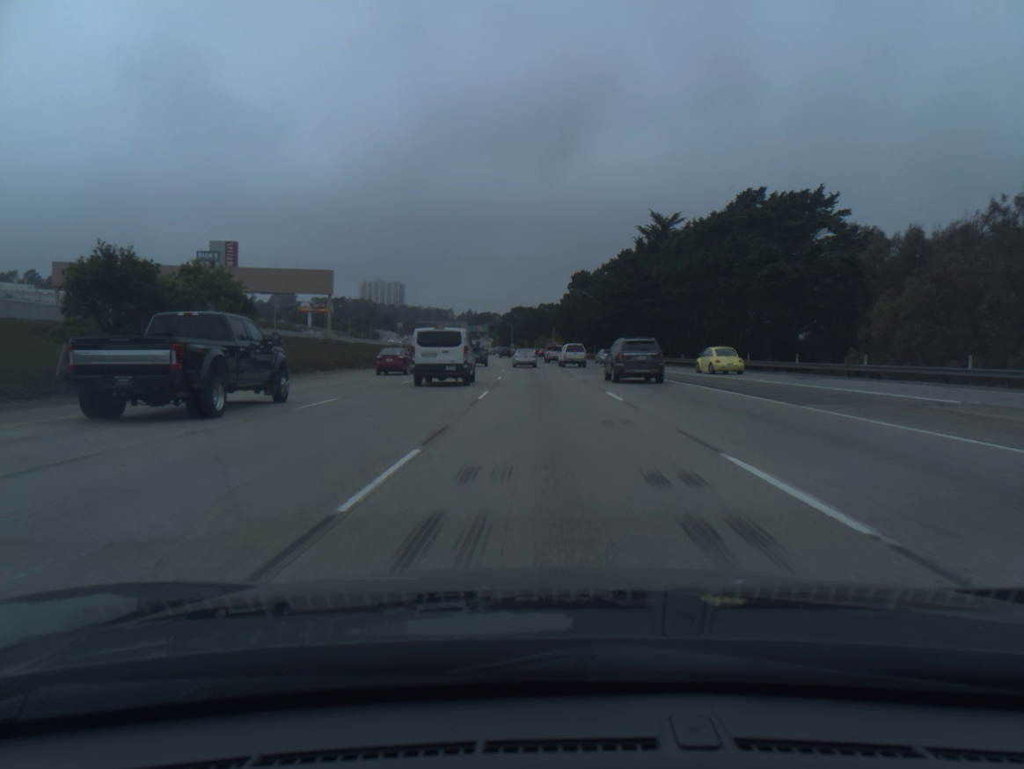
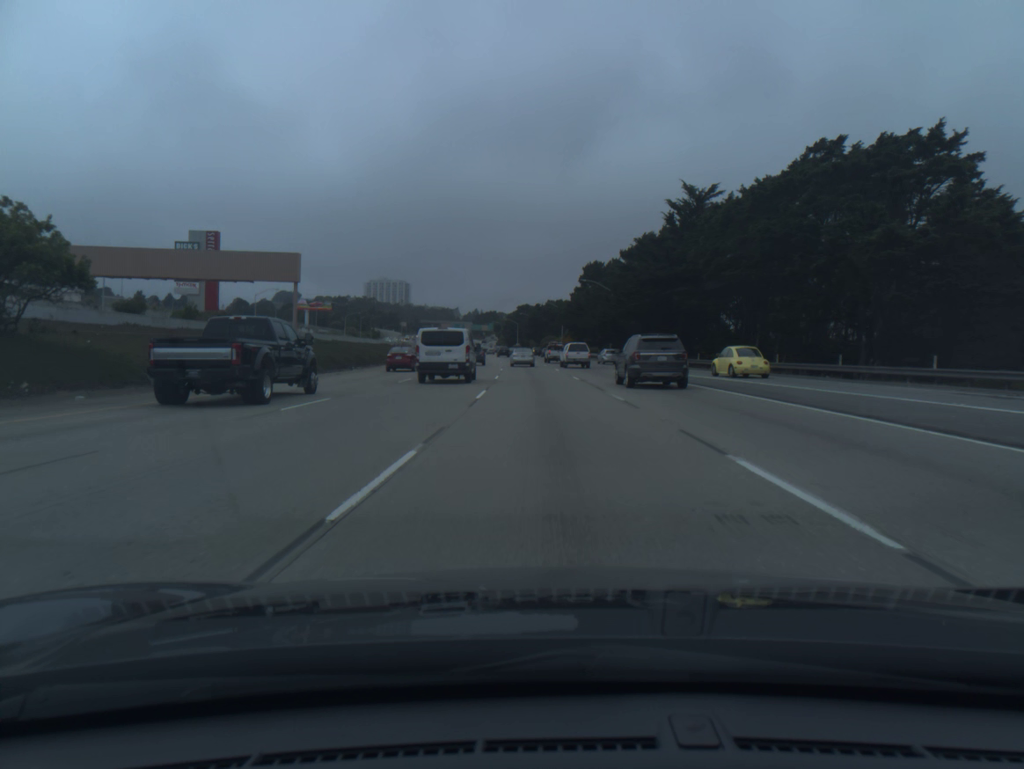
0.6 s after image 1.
(-0.1, +15.0) m; -1°
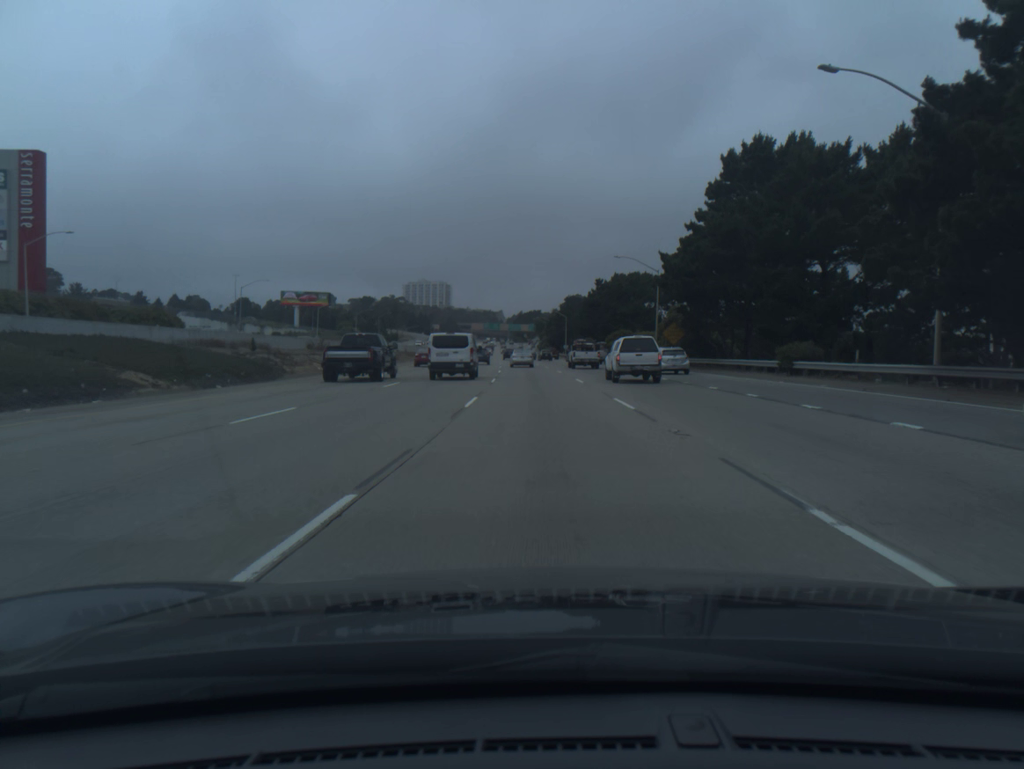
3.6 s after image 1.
(-2.2, +75.6) m; -4°
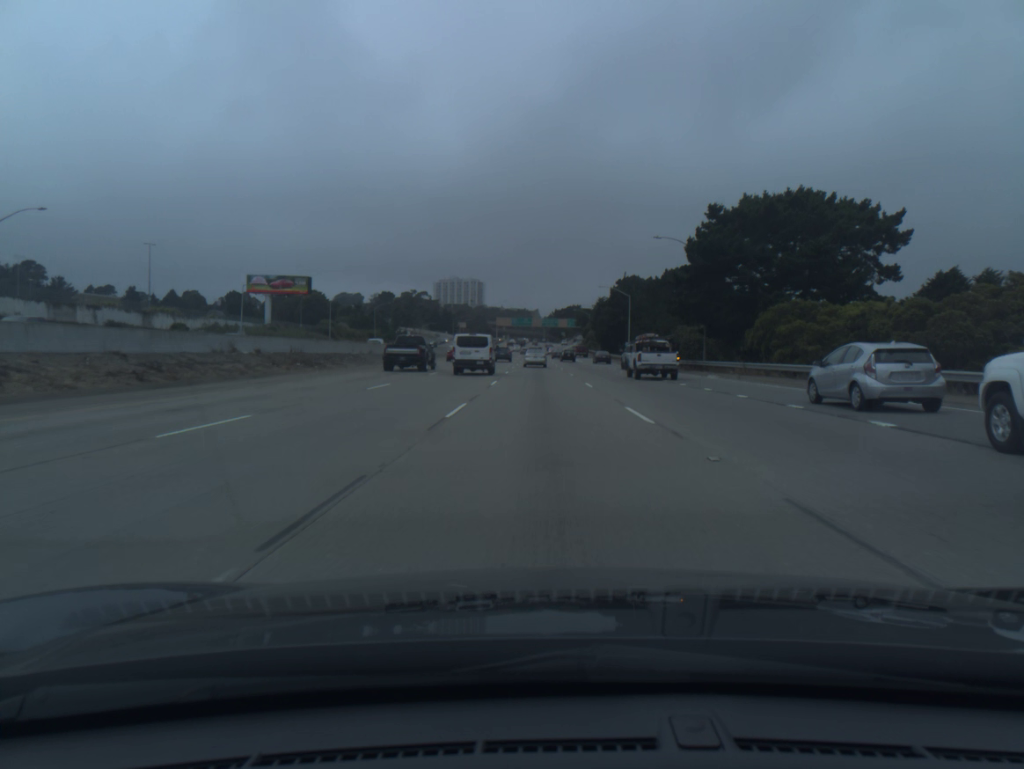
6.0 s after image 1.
(-1.5, +61.5) m; -3°
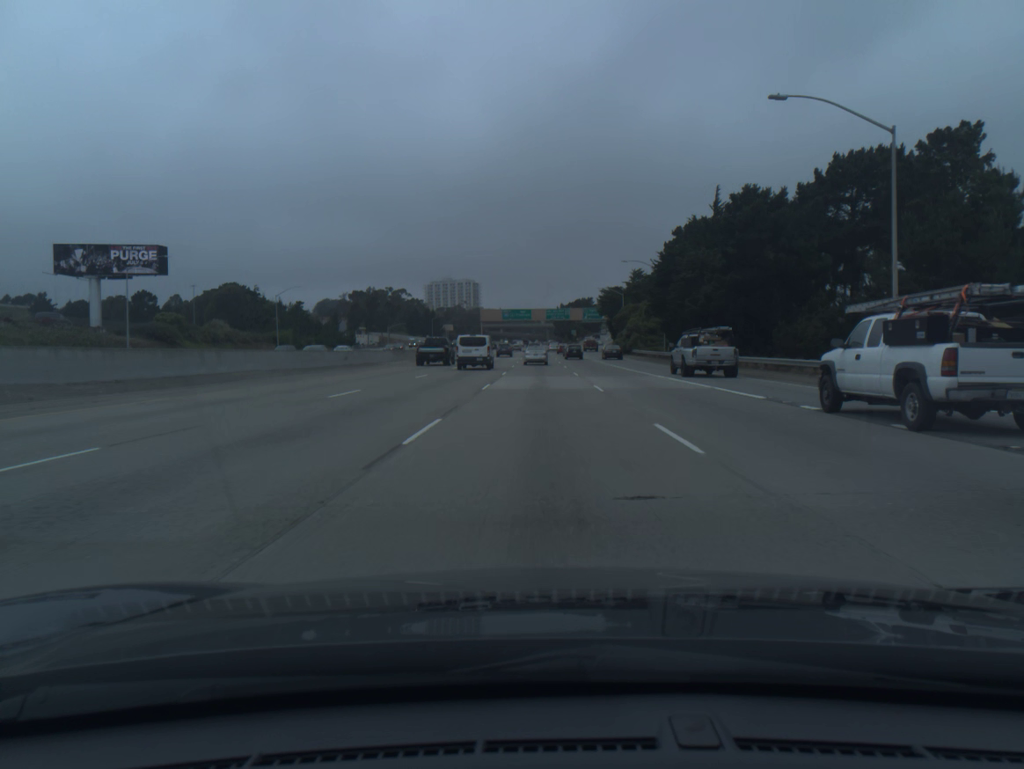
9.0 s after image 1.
(-0.5, +77.6) m; 0°
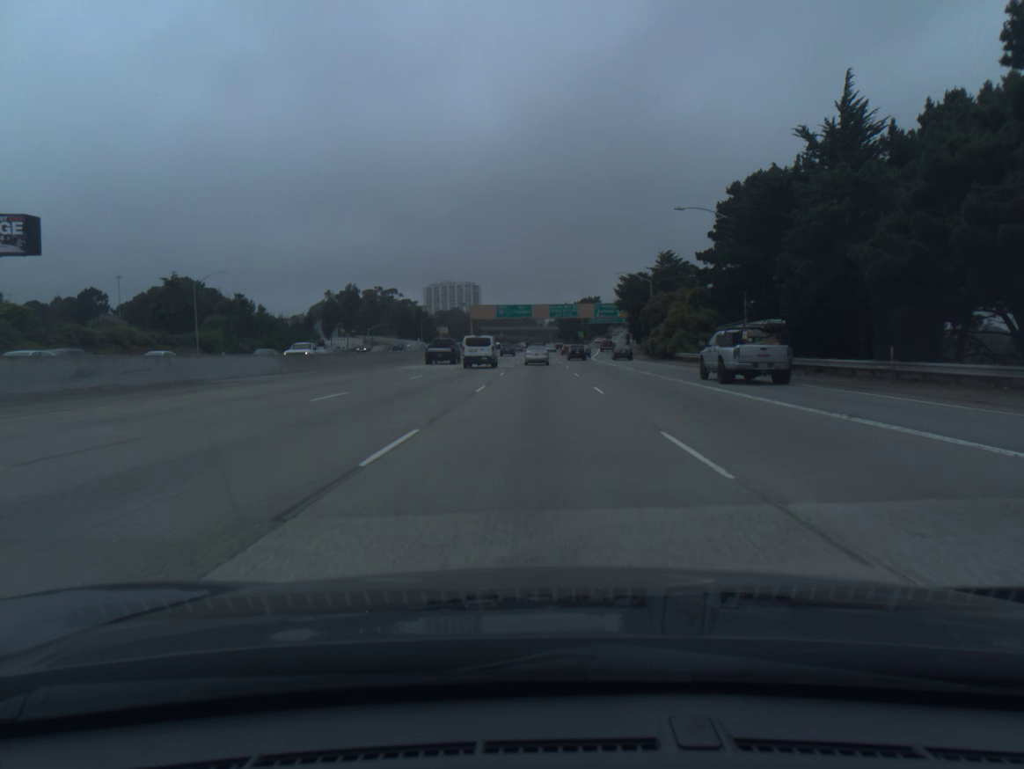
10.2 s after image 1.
(0.0, +31.0) m; 0°
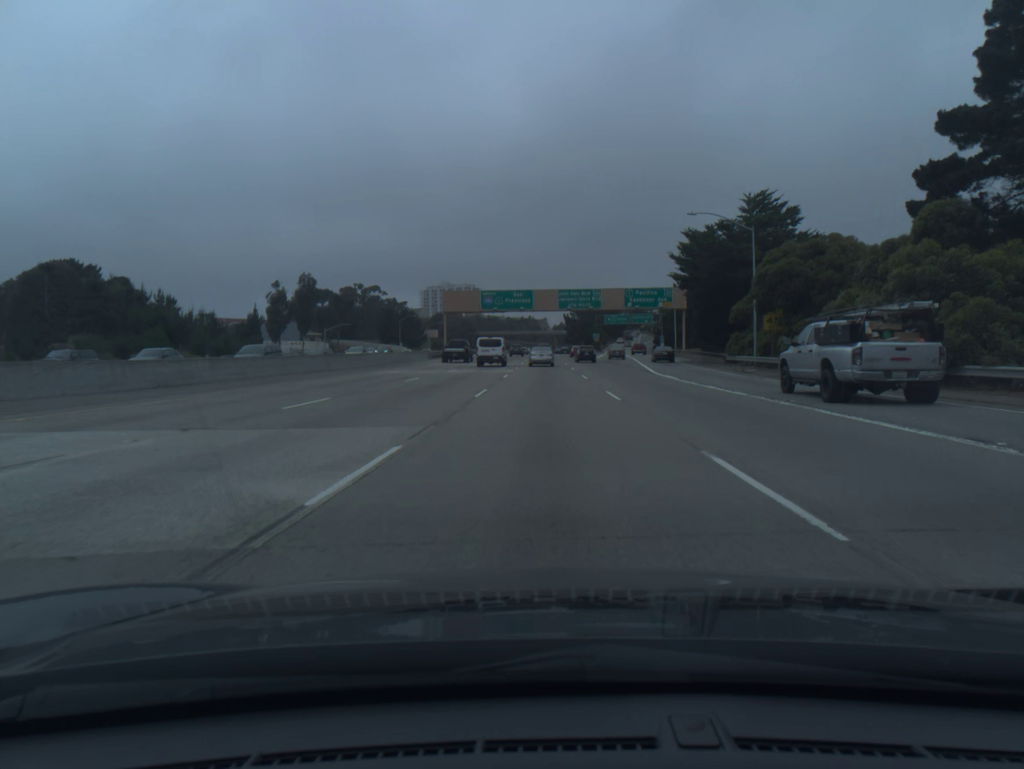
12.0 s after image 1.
(-0.2, +46.0) m; 0°
